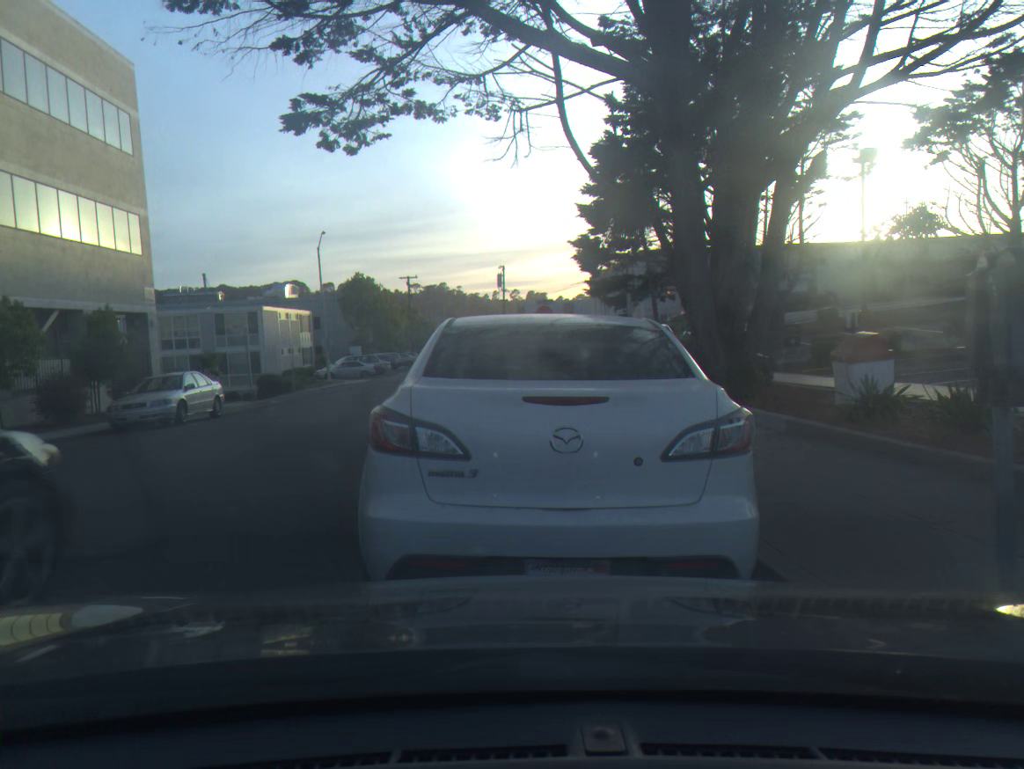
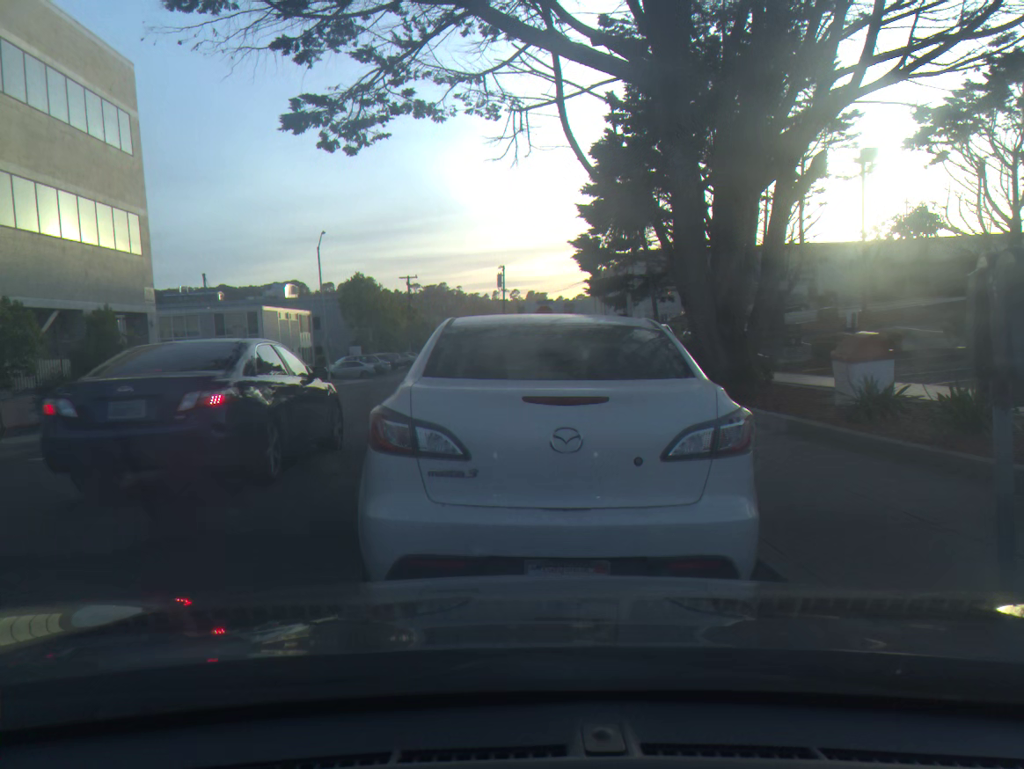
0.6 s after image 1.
(0.0, 0.0) m; 0°
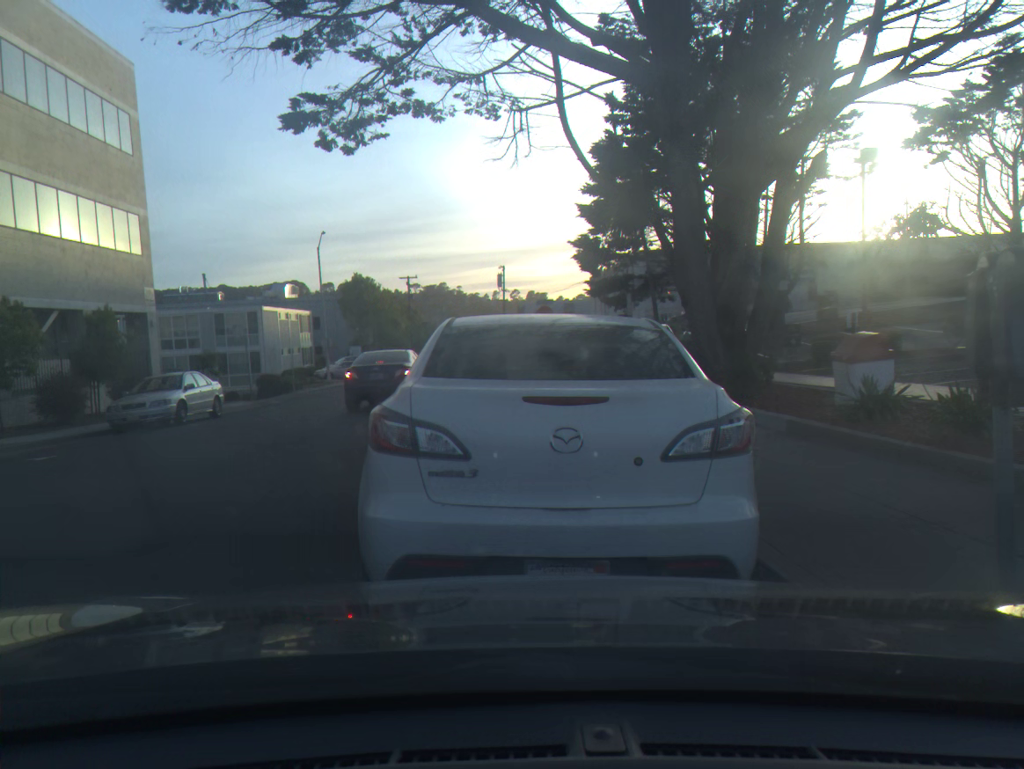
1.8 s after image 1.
(0.0, 0.0) m; 0°
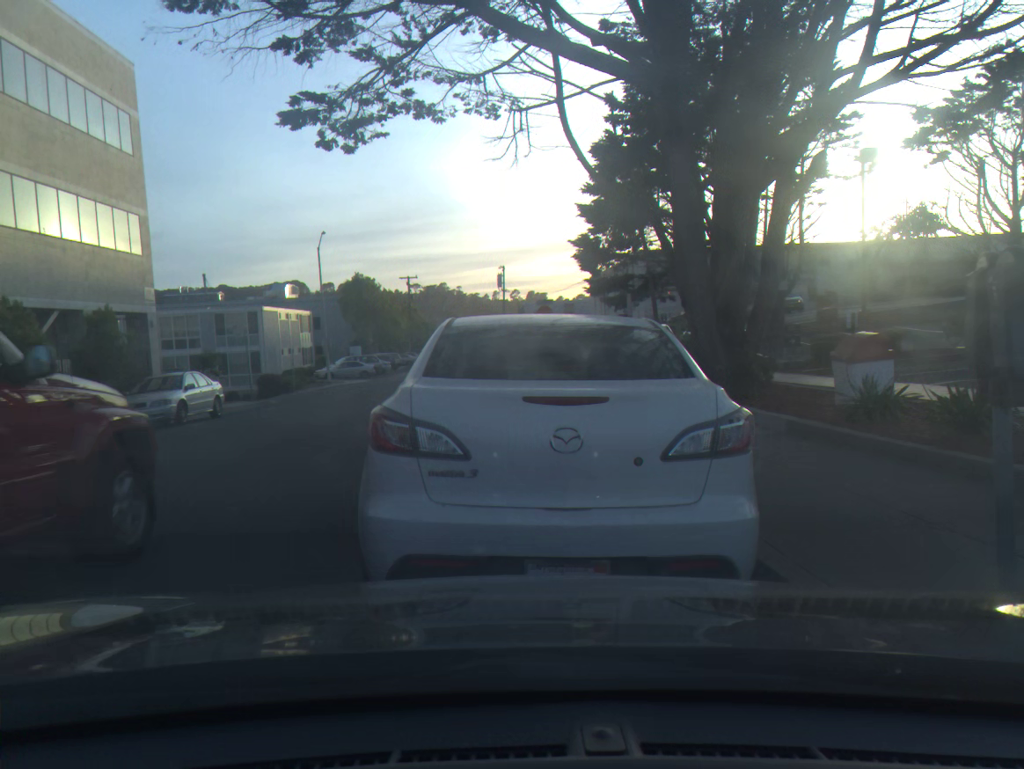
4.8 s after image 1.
(0.0, 0.0) m; 0°
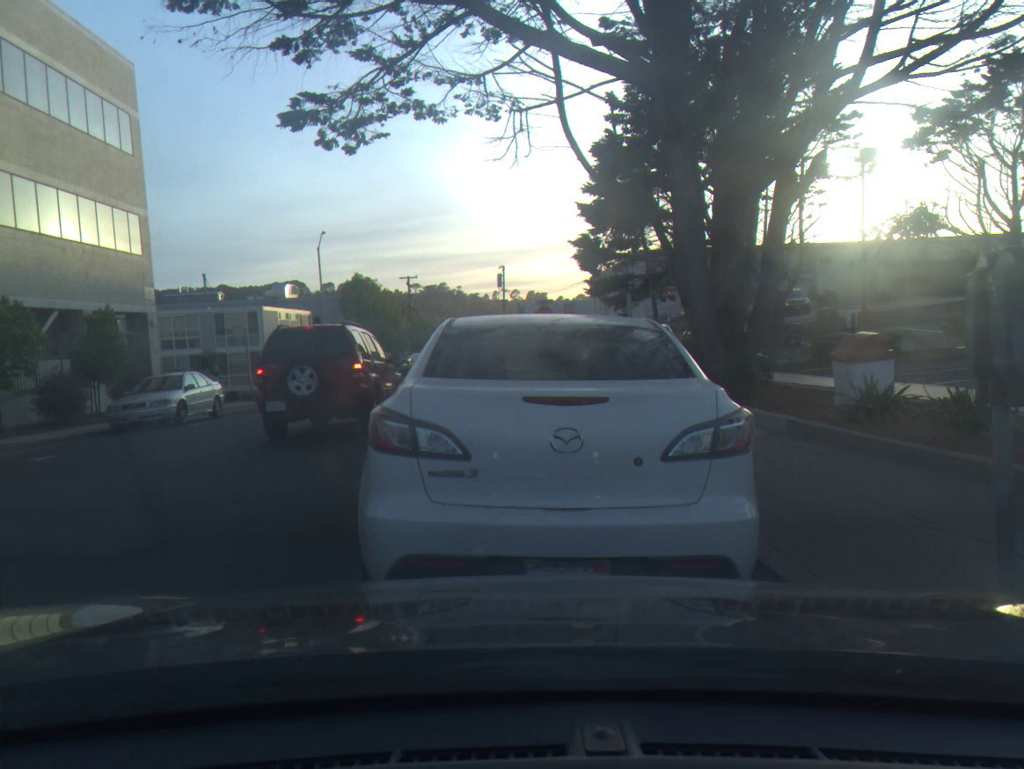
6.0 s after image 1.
(0.0, 0.0) m; 0°
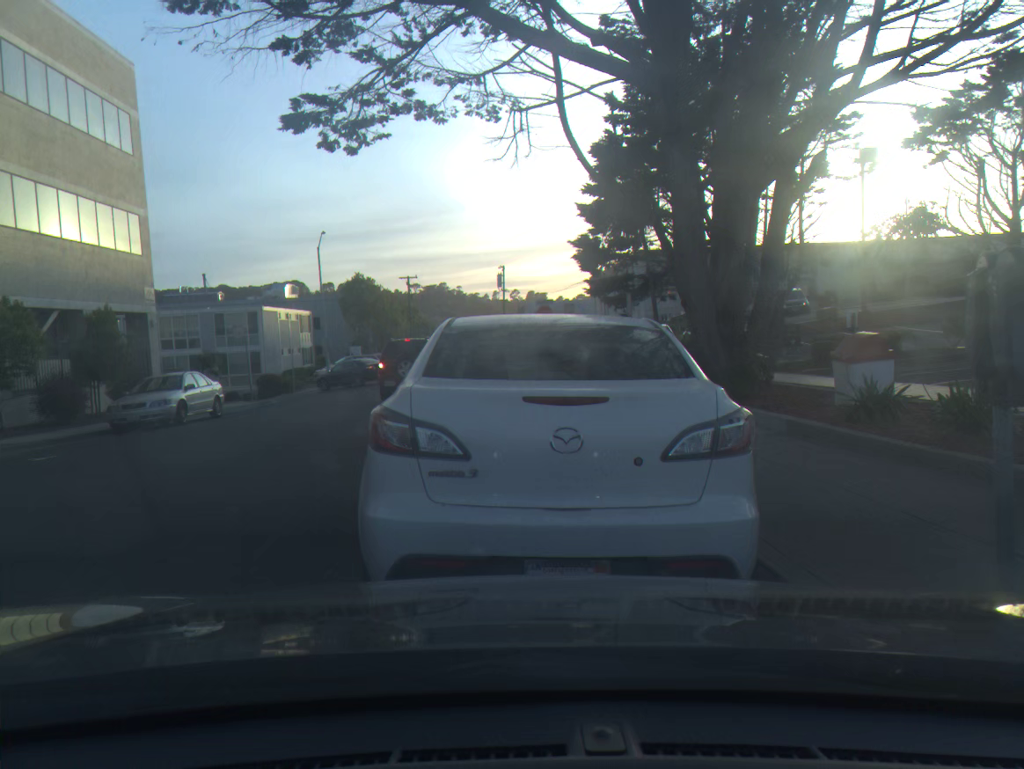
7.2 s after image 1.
(0.0, 0.0) m; 0°
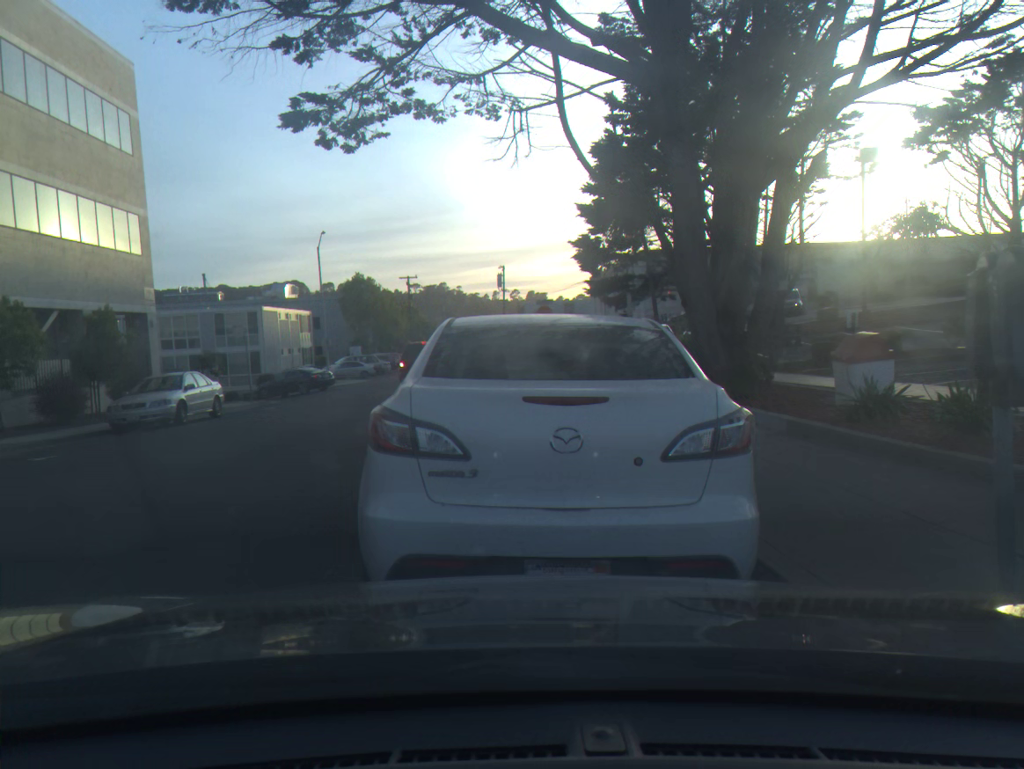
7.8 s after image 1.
(0.0, 0.0) m; 0°
